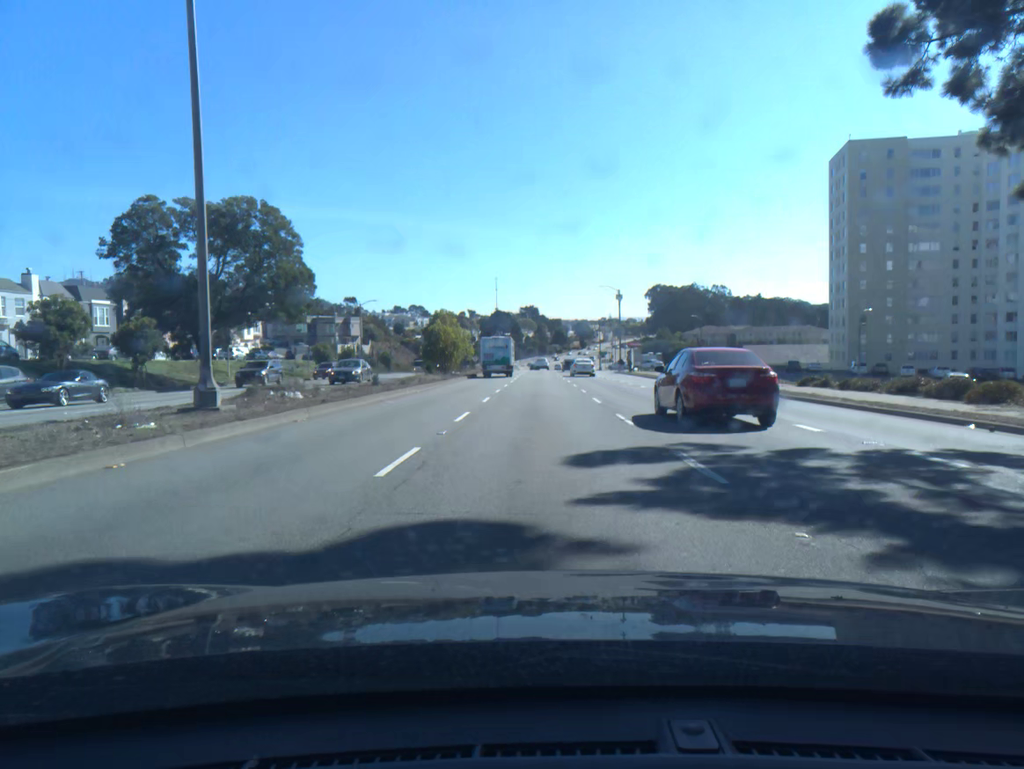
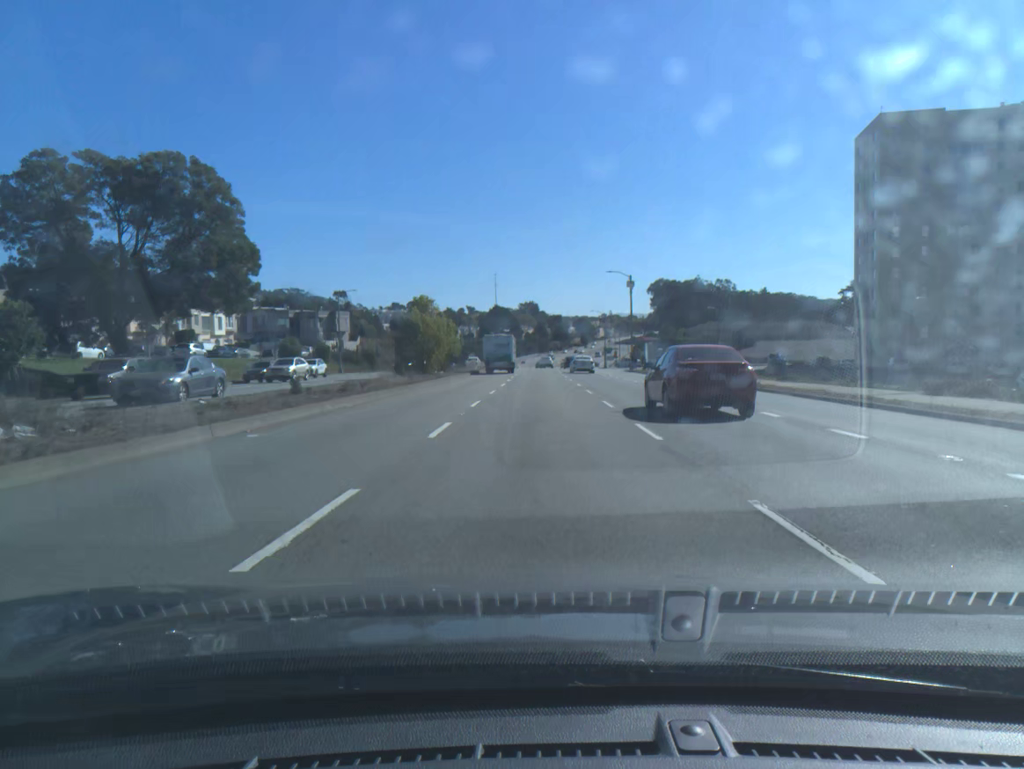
(0.0, +11.3) m; 0°
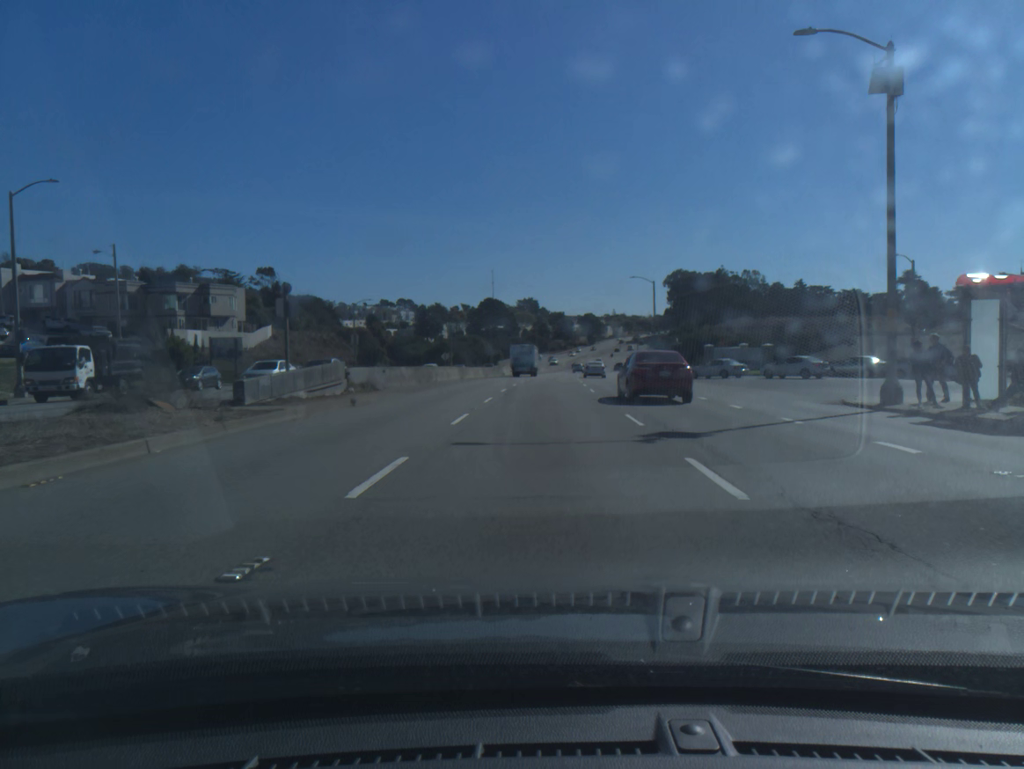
(0.0, +56.9) m; 0°
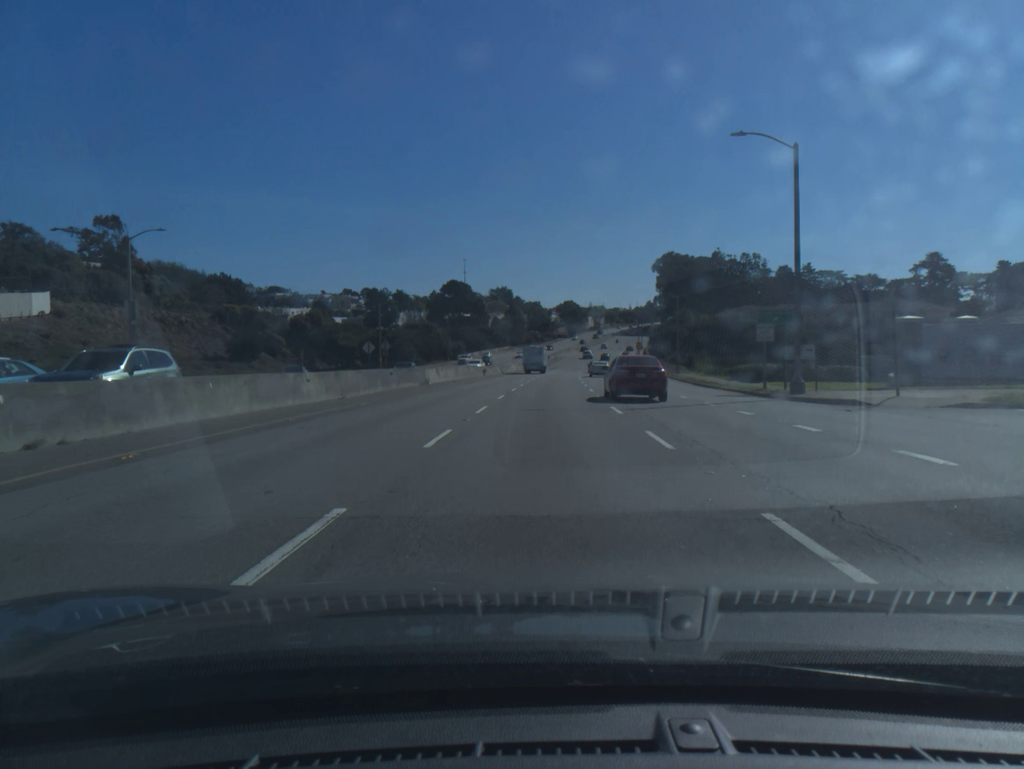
(+0.6, +47.4) m; +2°
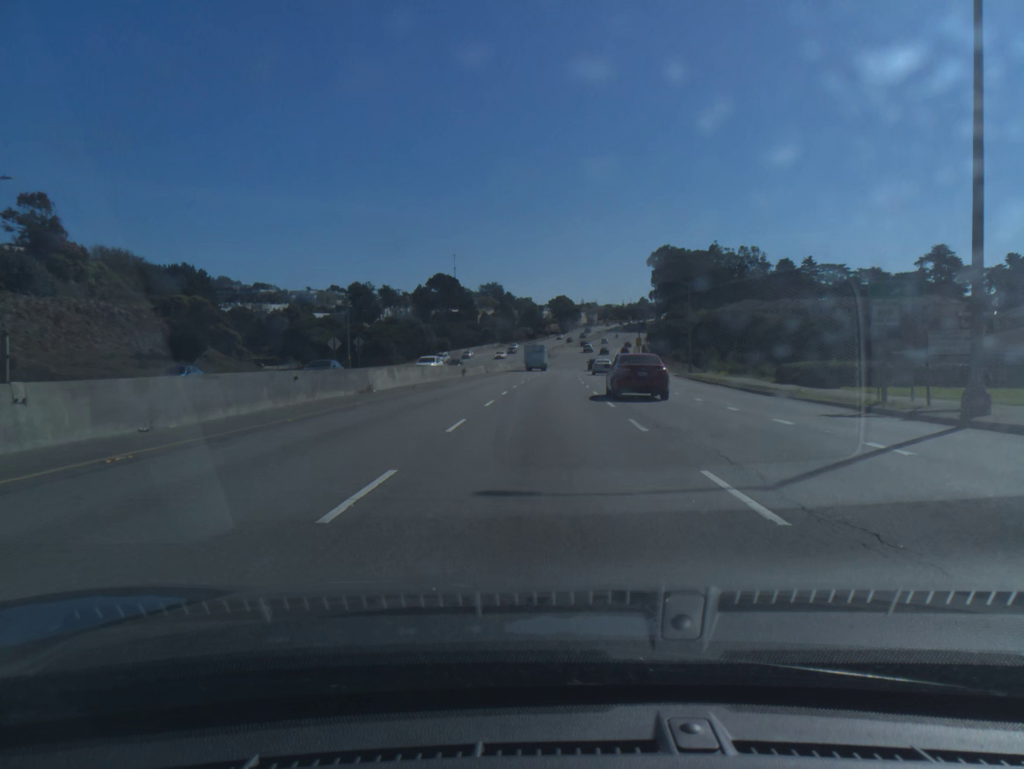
(+0.1, +12.5) m; +1°
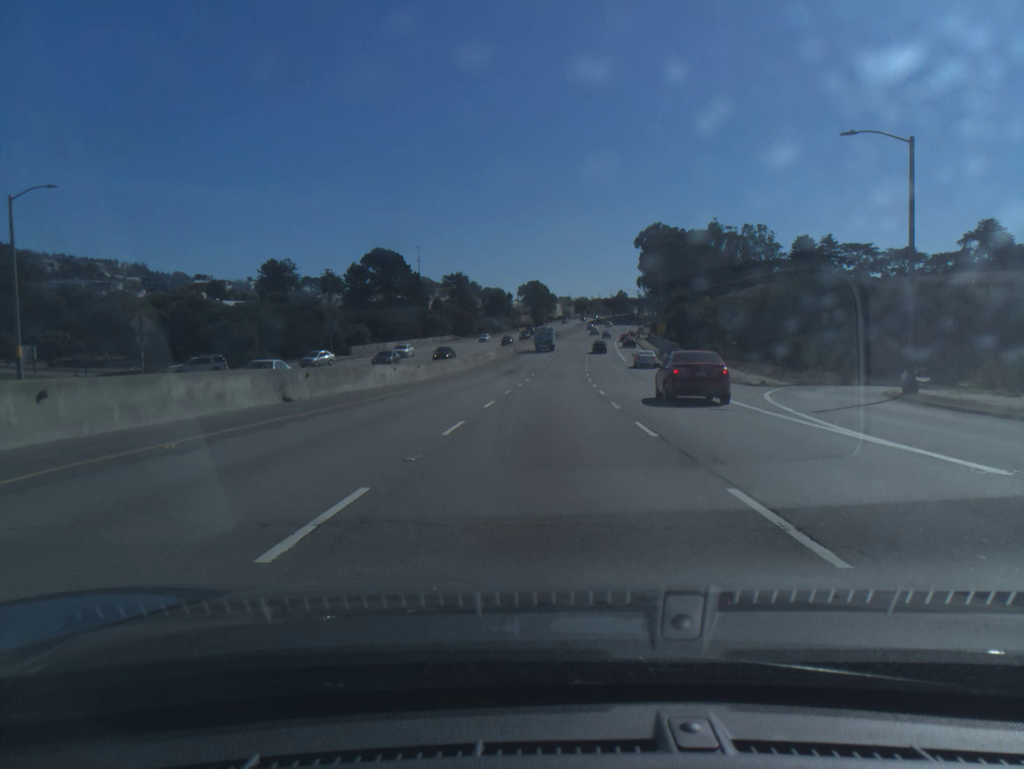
(+1.0, +52.9) m; +2°
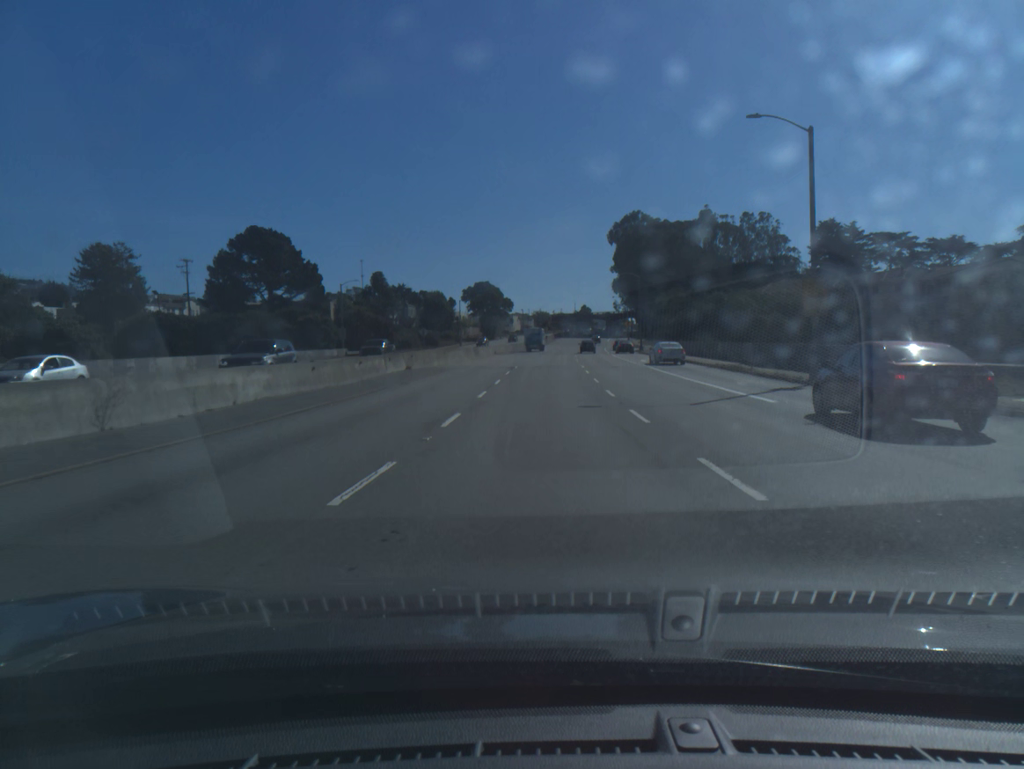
(+1.7, +57.0) m; +3°
